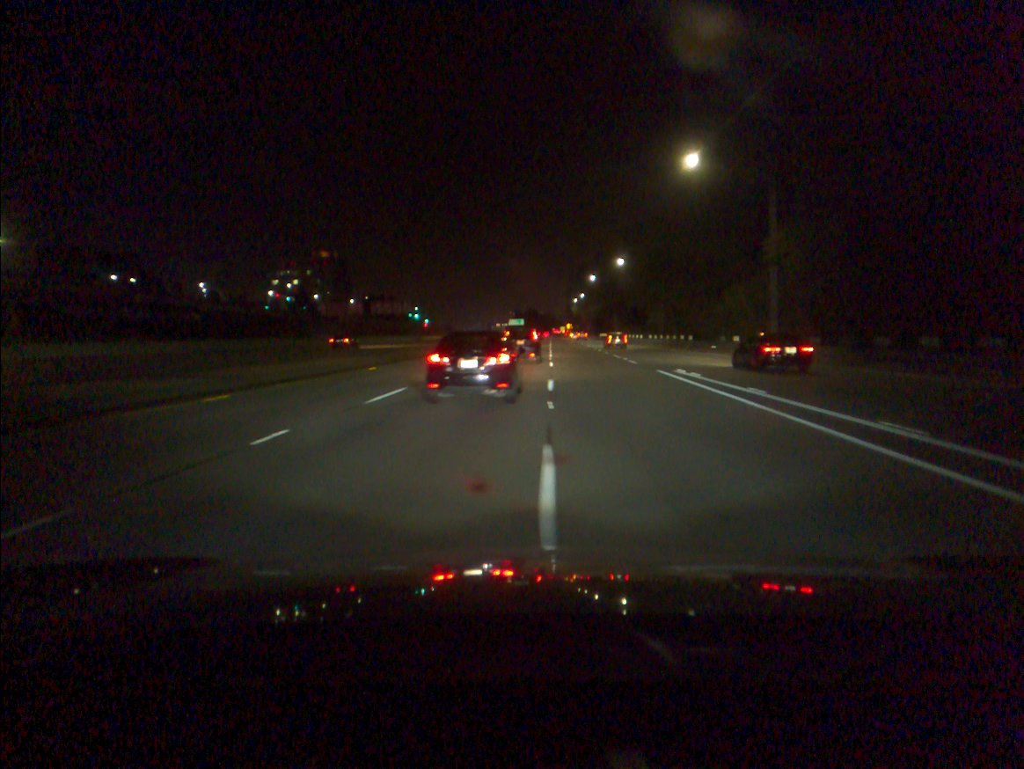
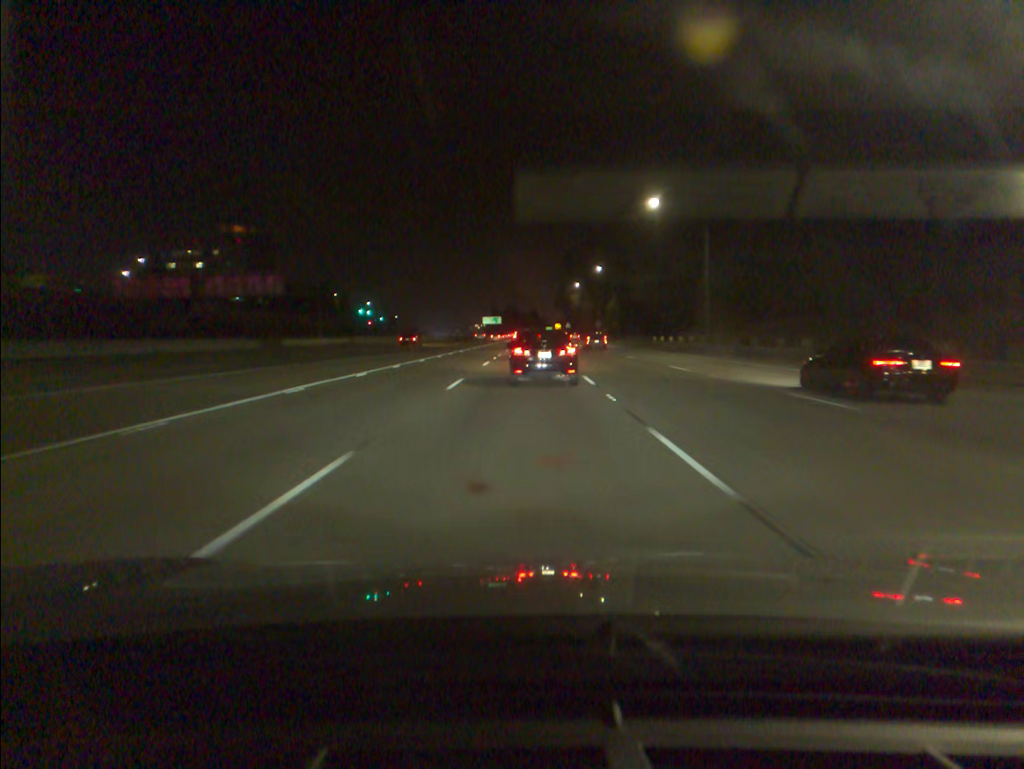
(+1.1, +84.0) m; +1°
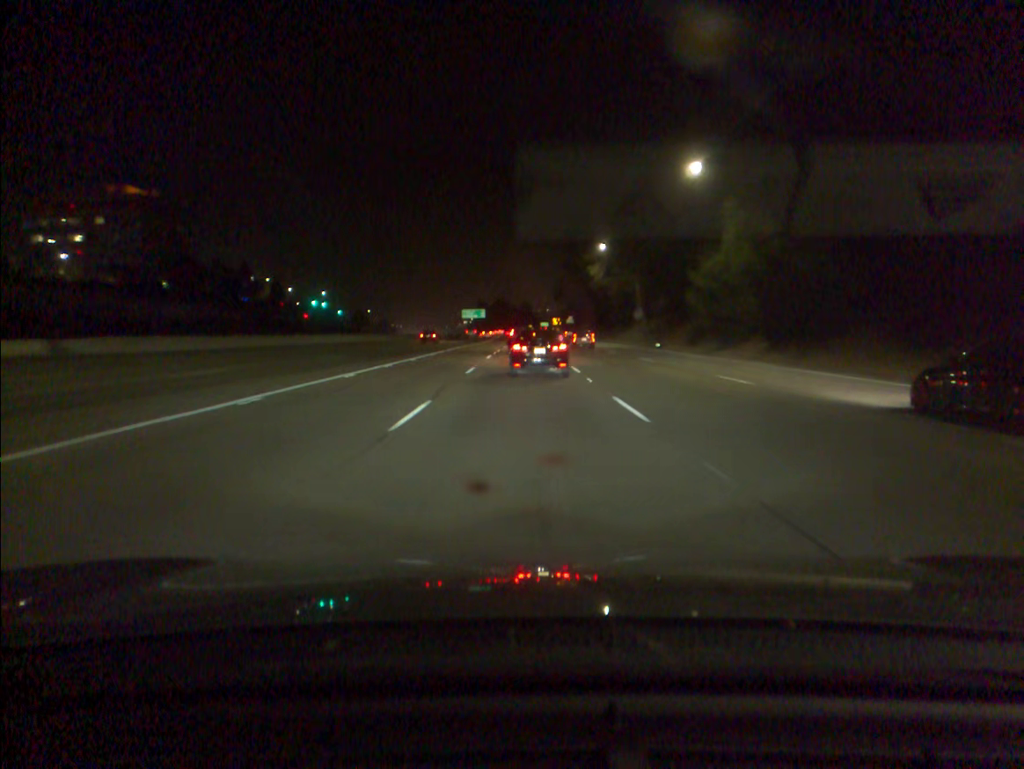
(+0.4, +66.6) m; +1°
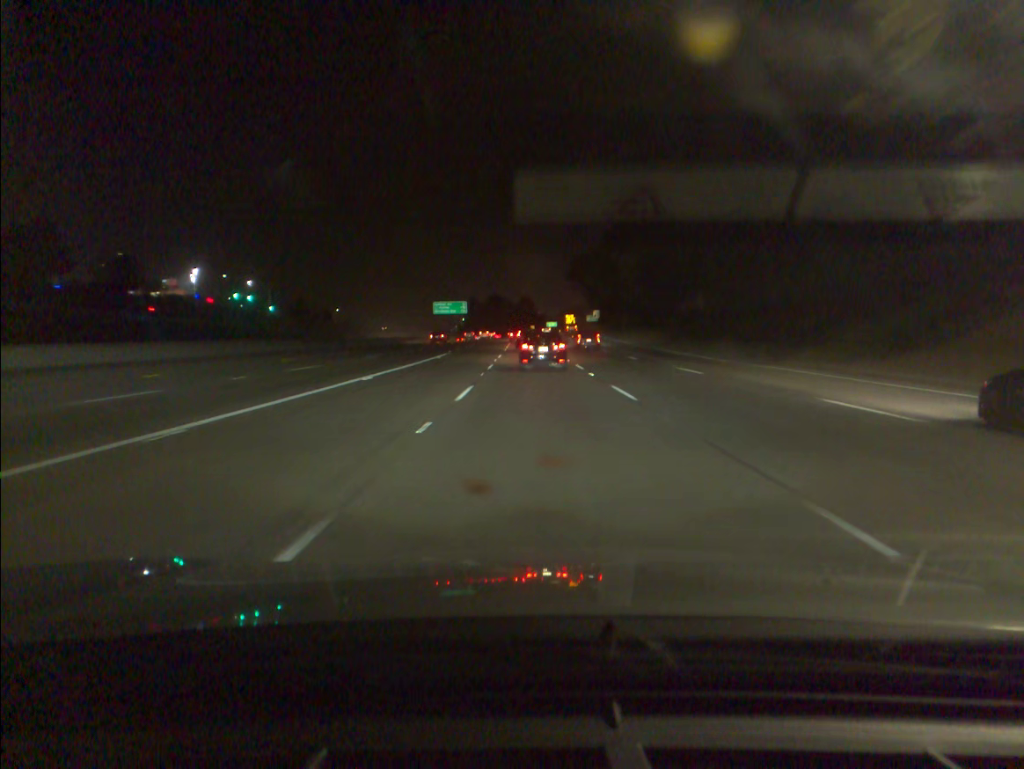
(-0.1, +81.4) m; 0°
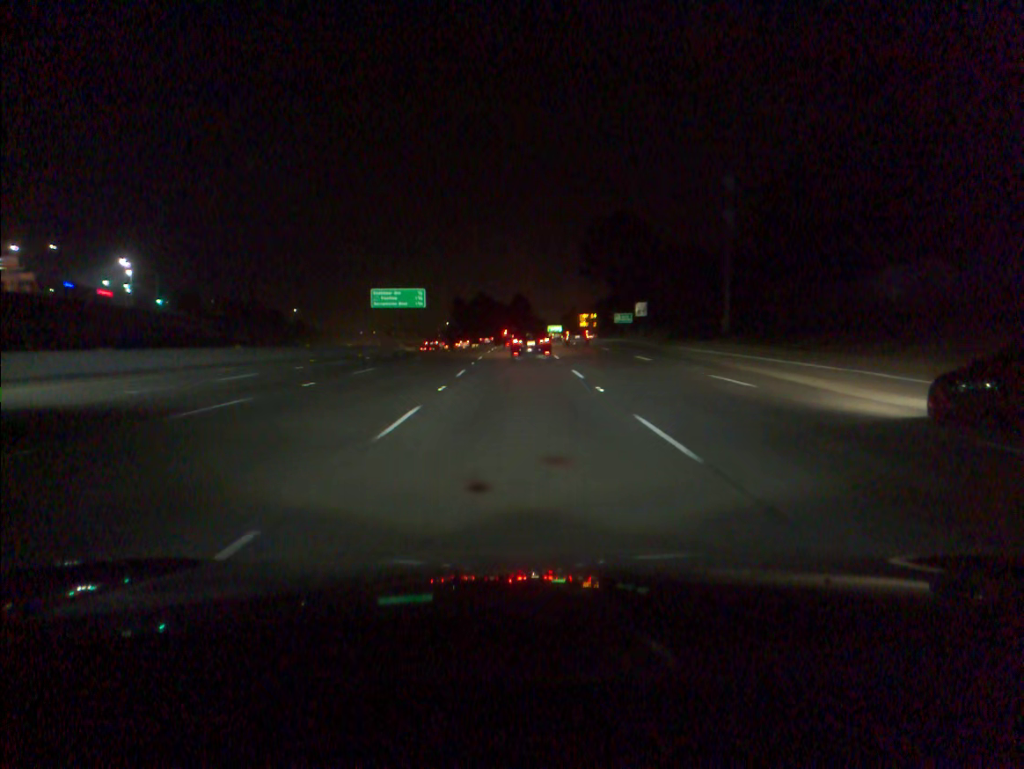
(+0.2, +64.7) m; 0°
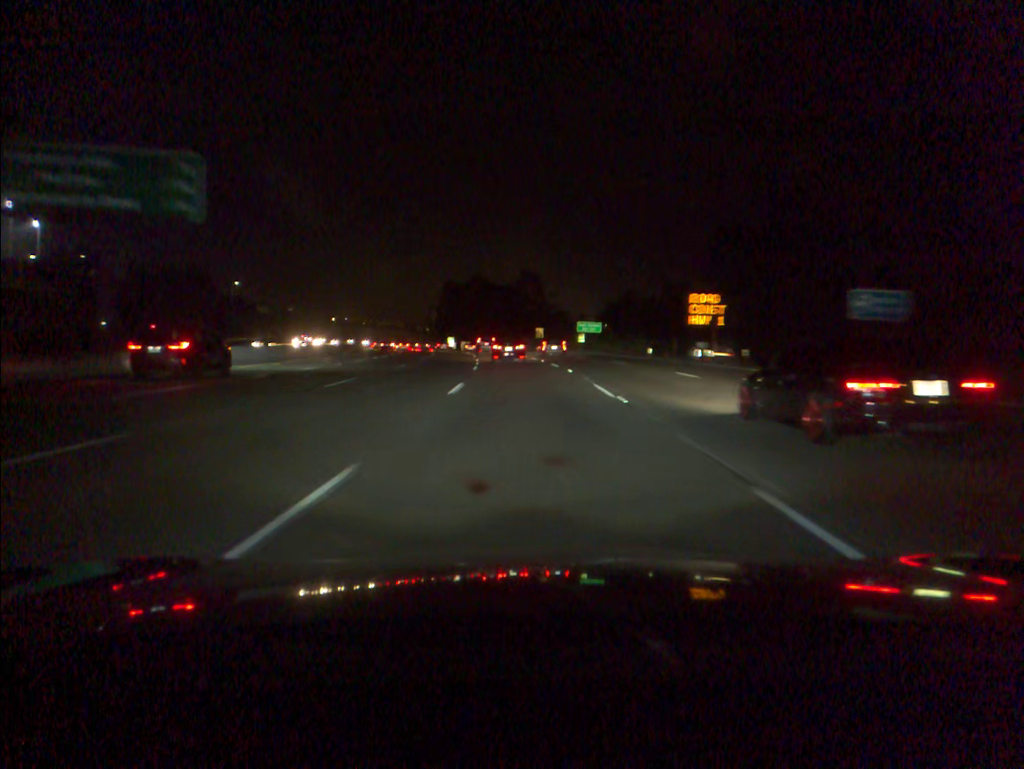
(-0.7, +79.5) m; 0°
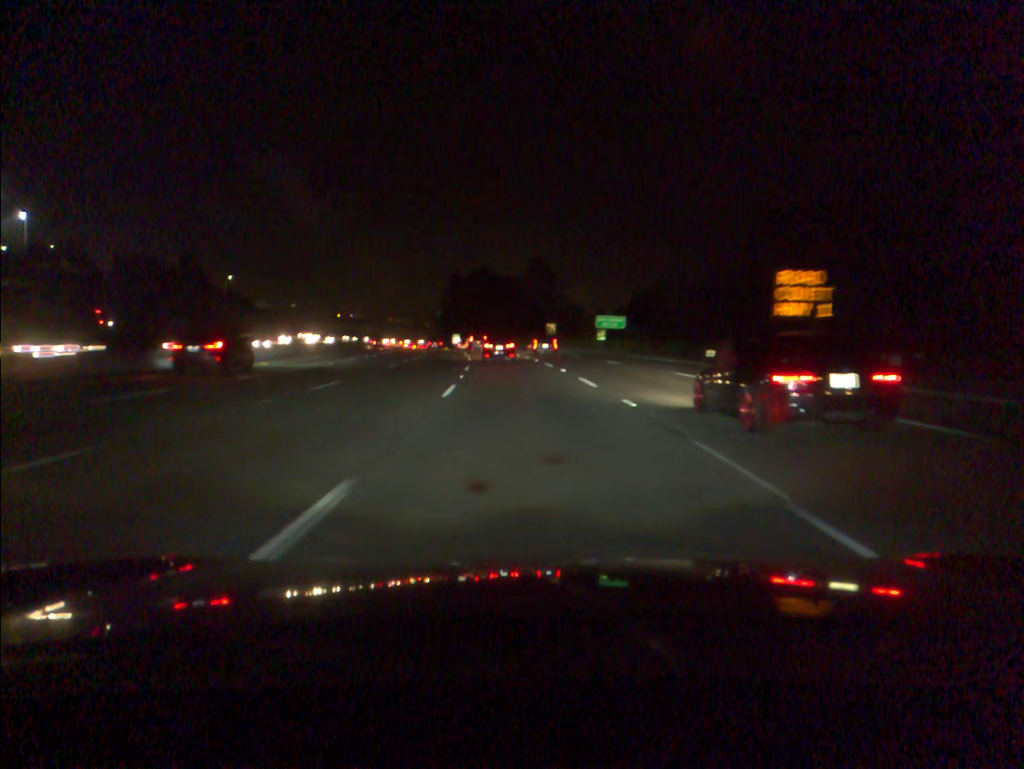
(0.0, +15.6) m; -1°
